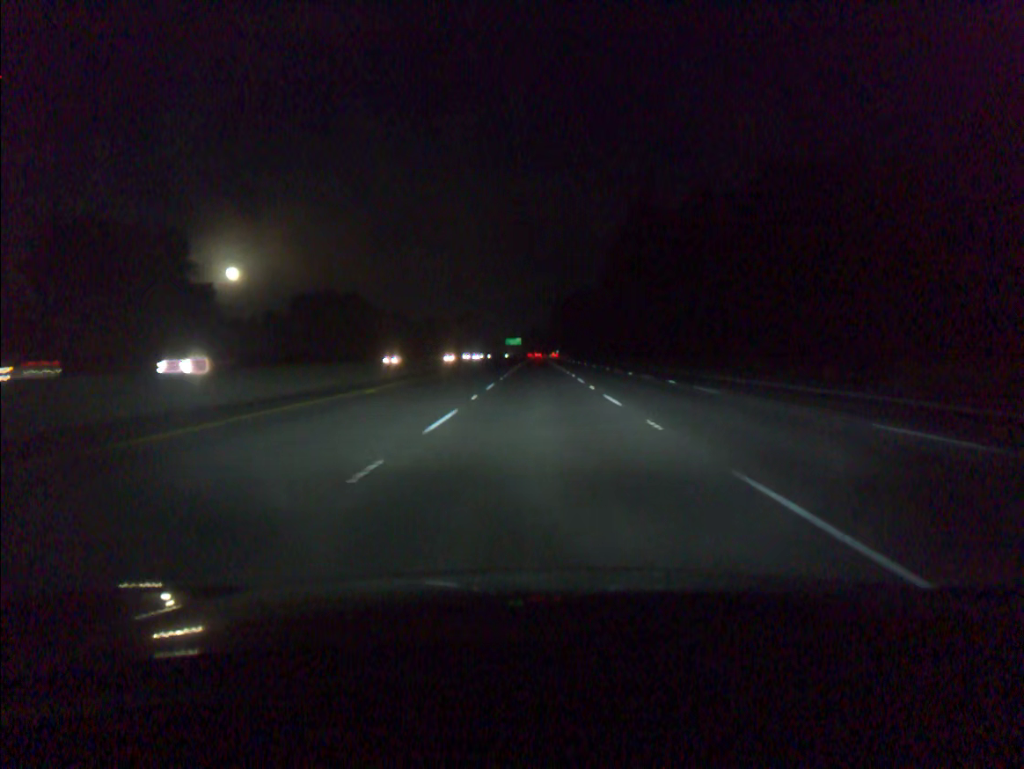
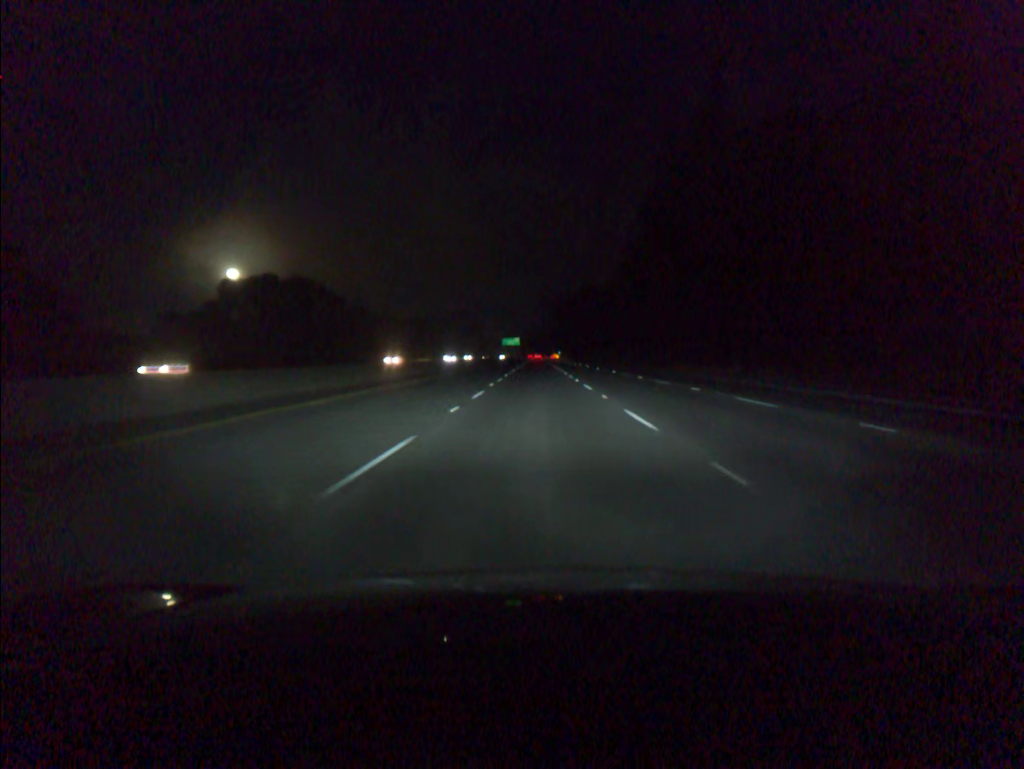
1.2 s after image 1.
(0.0, +34.5) m; 0°
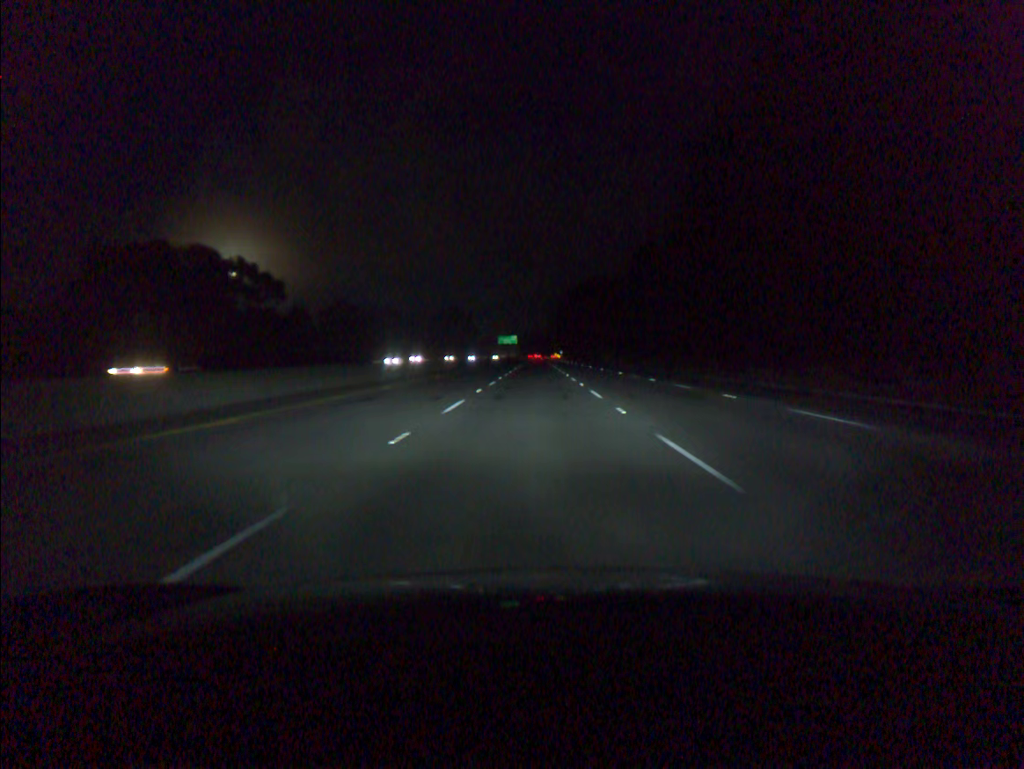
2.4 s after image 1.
(0.0, +34.6) m; 0°
